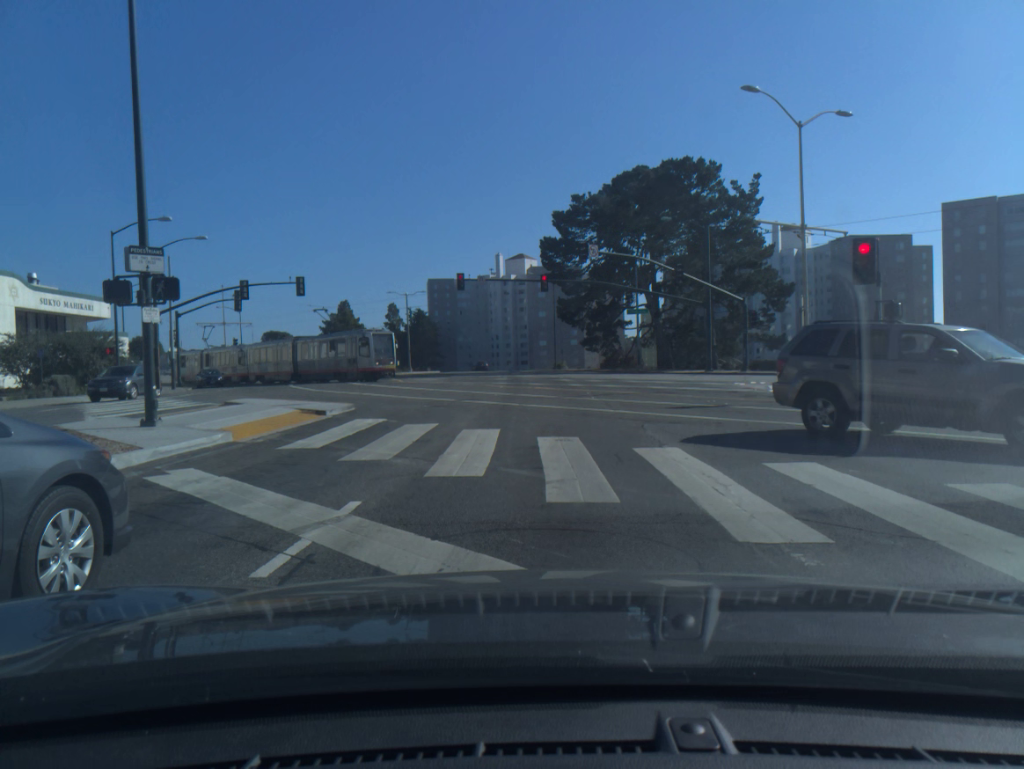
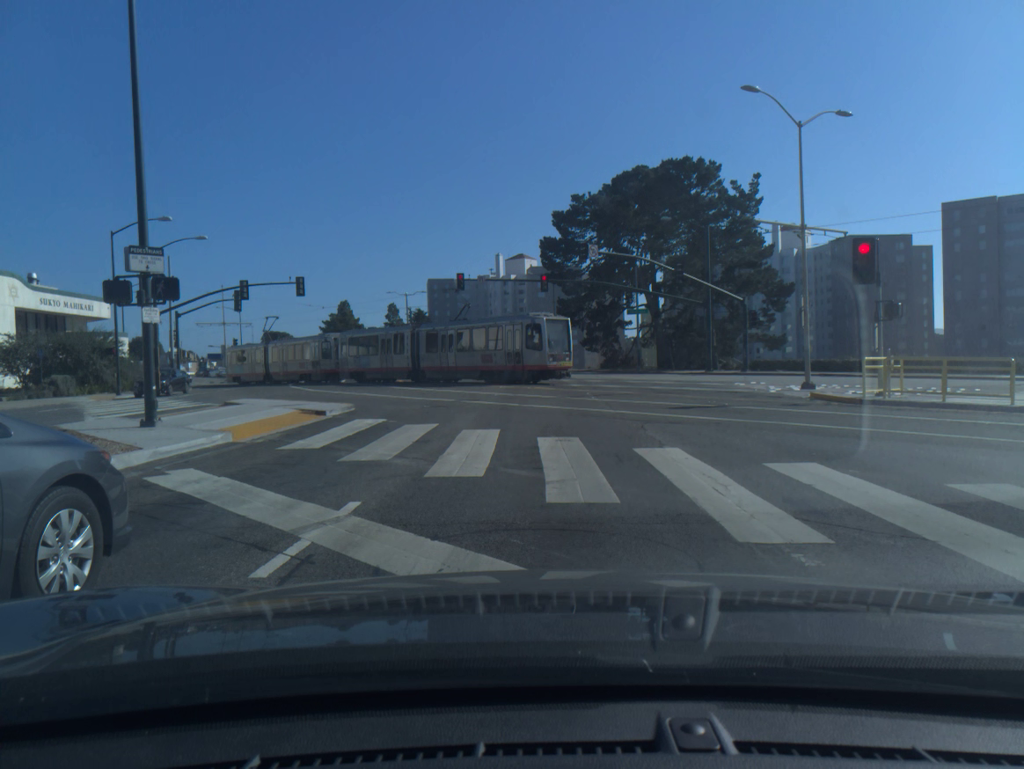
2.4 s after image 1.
(0.0, 0.0) m; 0°
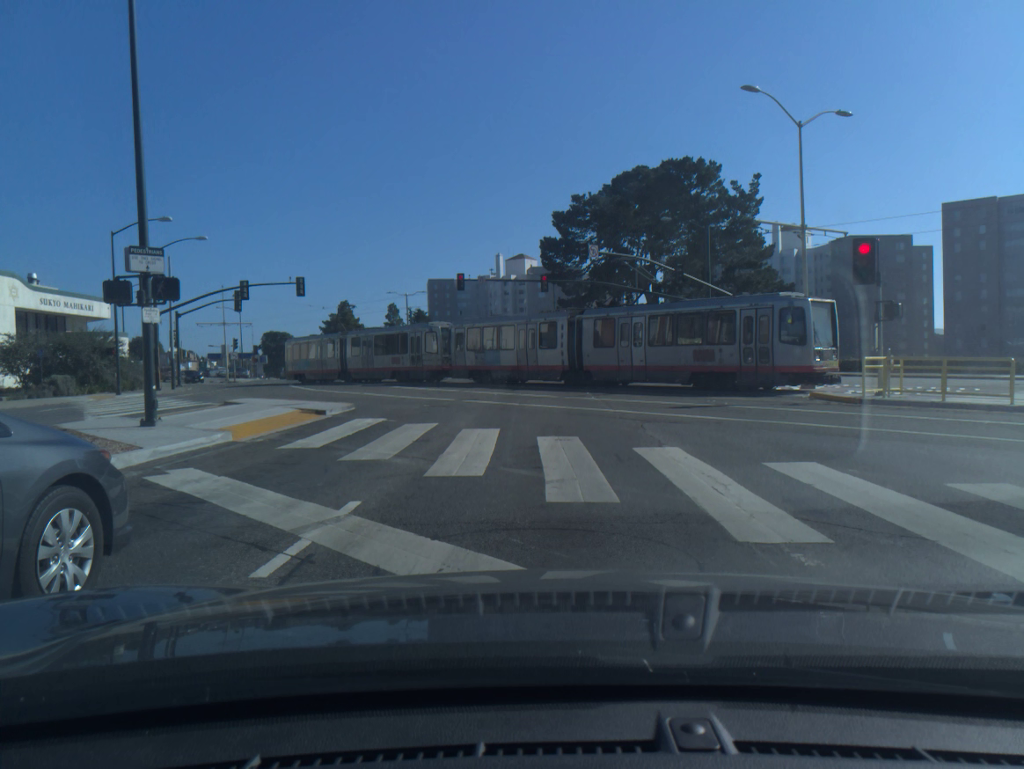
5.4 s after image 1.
(0.0, 0.0) m; 0°
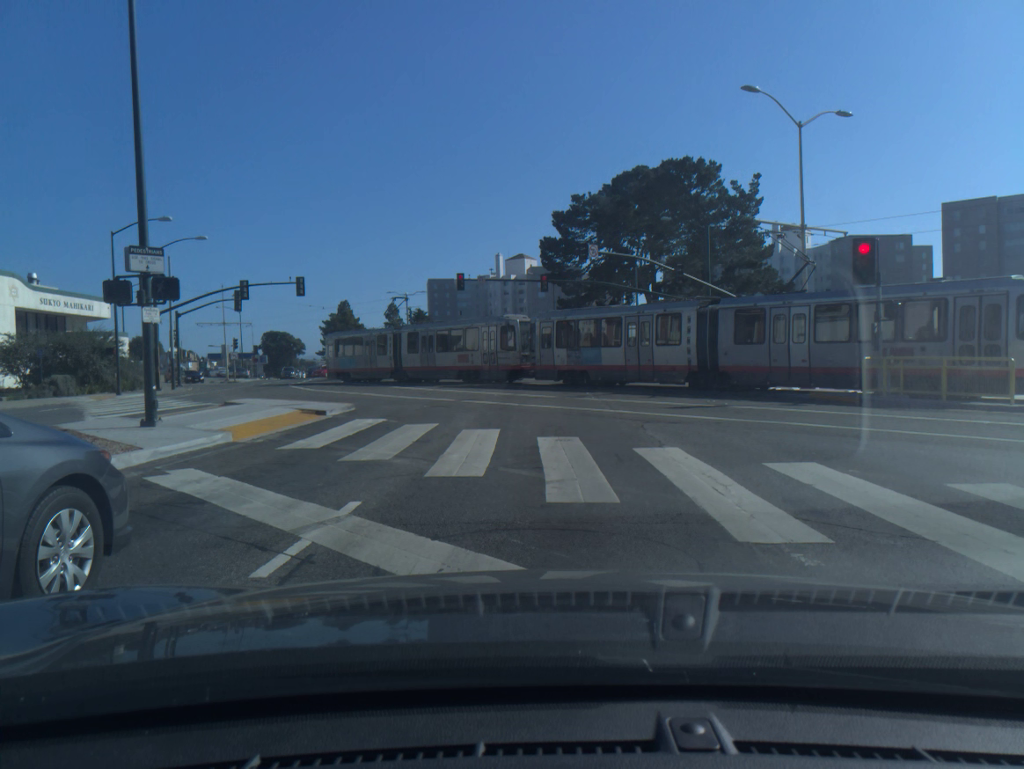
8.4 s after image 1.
(0.0, 0.0) m; 0°
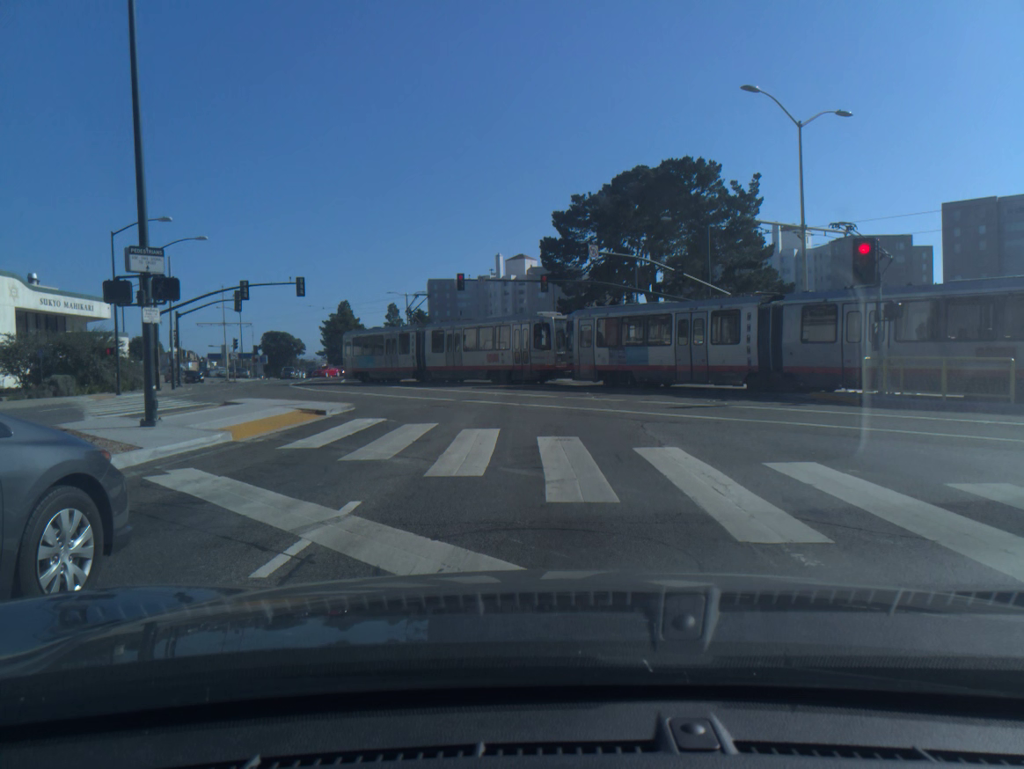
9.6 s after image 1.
(0.0, 0.0) m; 0°
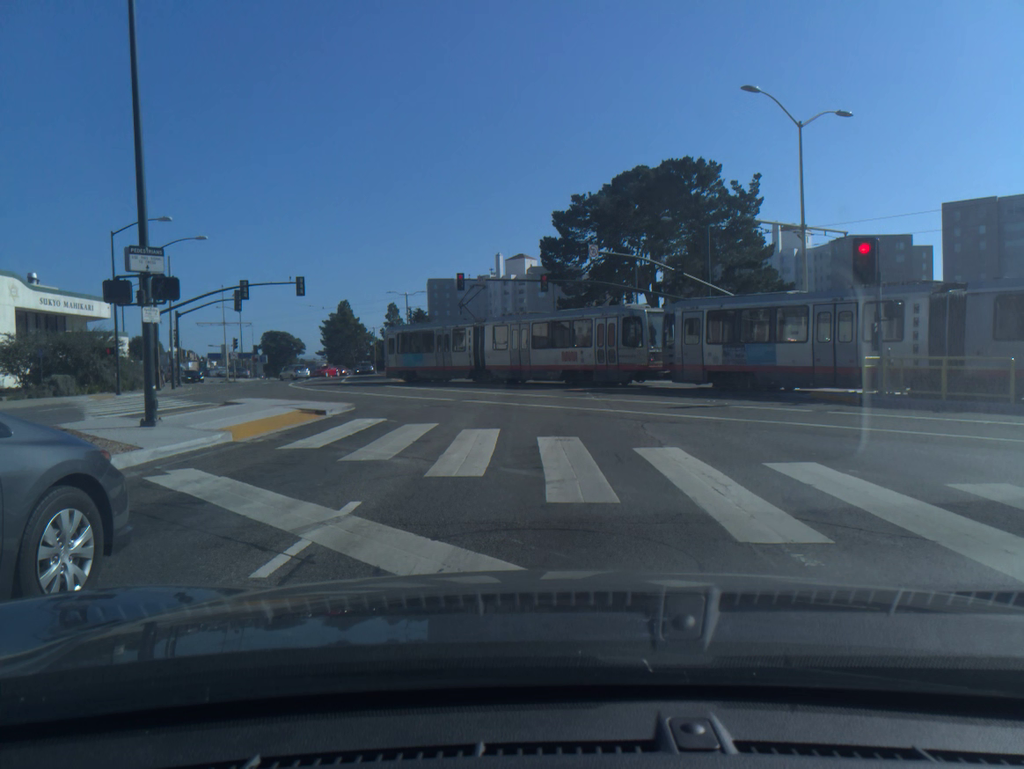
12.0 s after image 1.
(0.0, 0.0) m; 0°
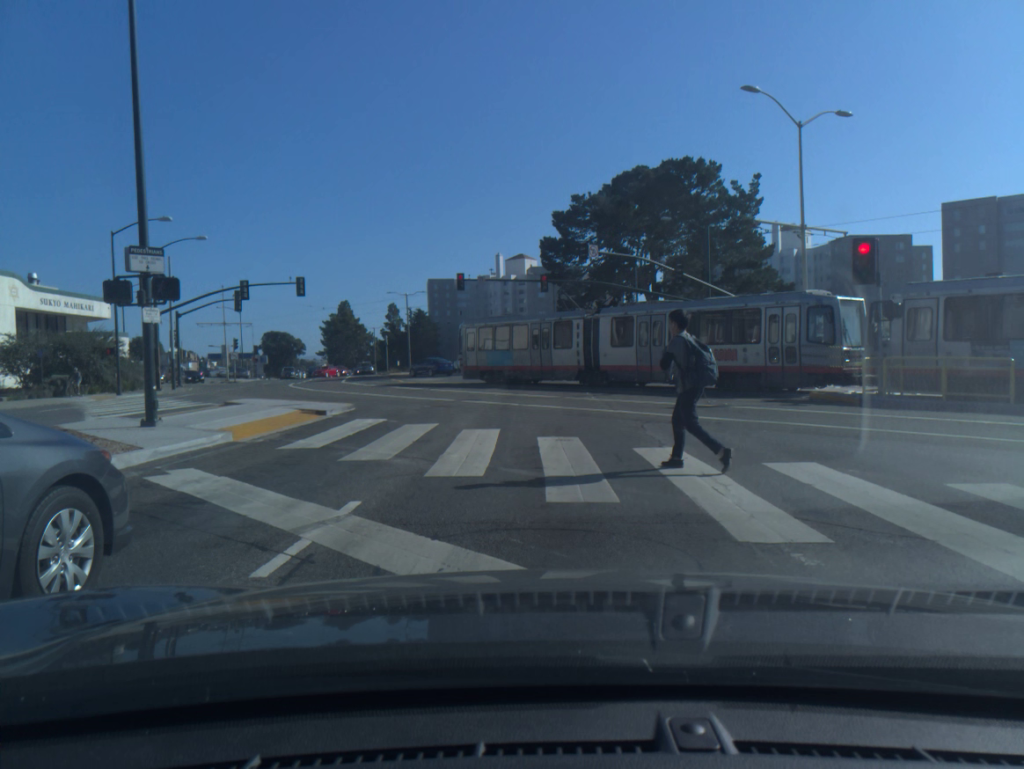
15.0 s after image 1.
(0.0, 0.0) m; 0°
